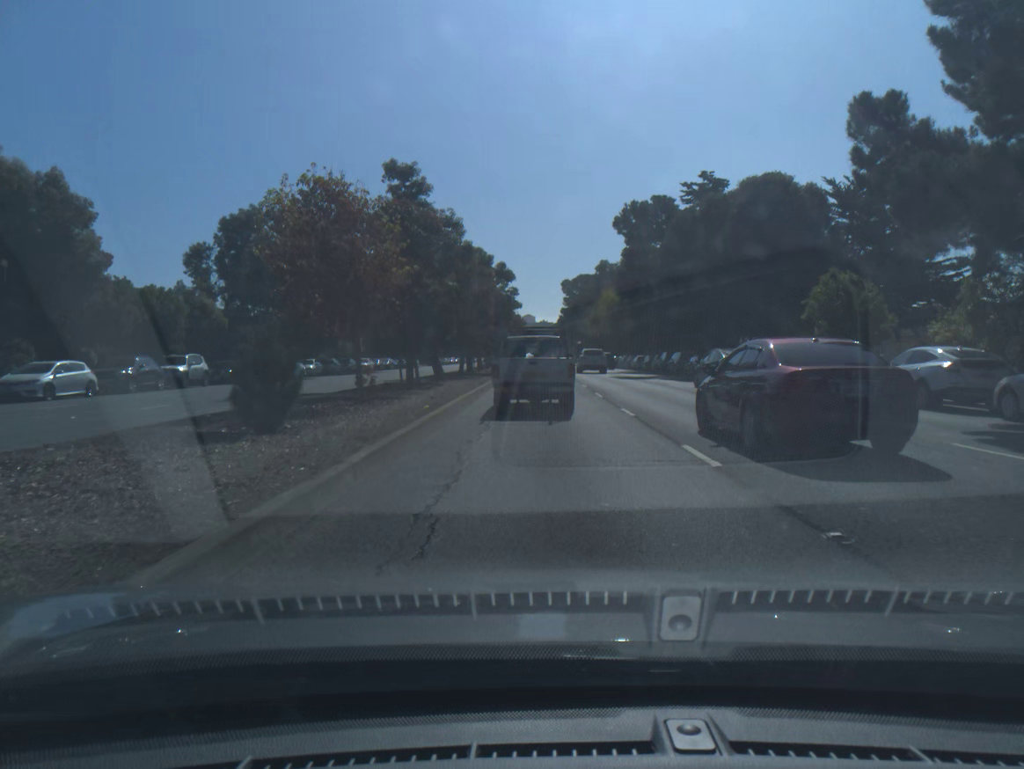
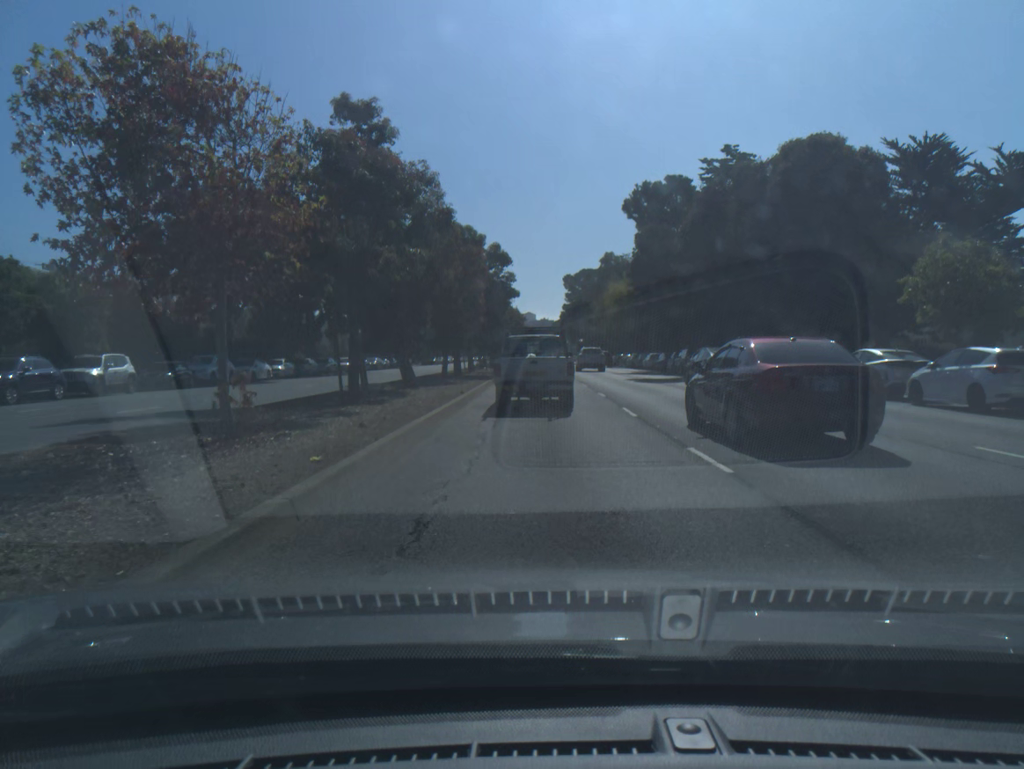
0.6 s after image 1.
(0.0, +7.9) m; 0°
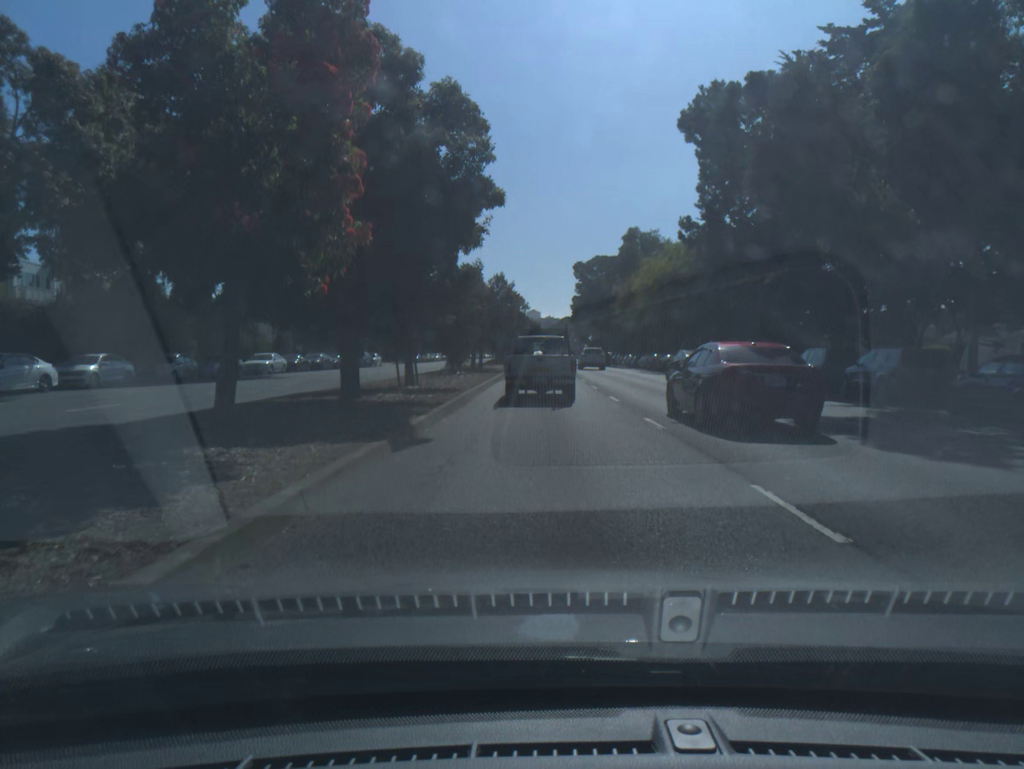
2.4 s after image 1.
(0.0, +24.2) m; 0°
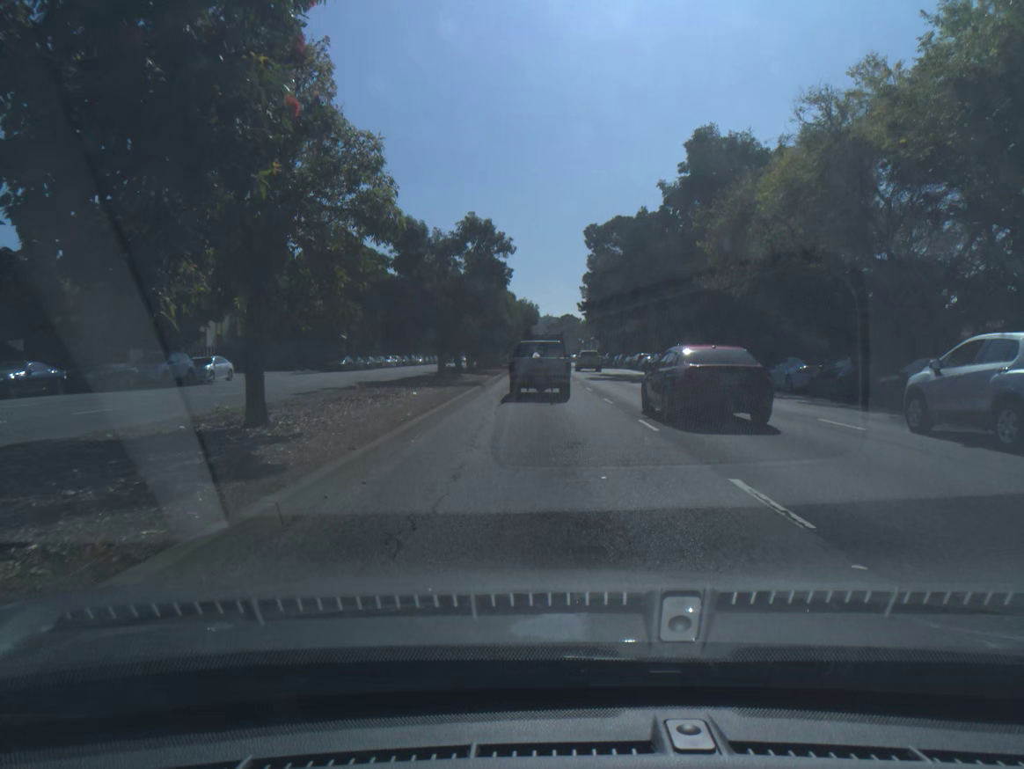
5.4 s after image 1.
(+0.1, +42.9) m; 0°
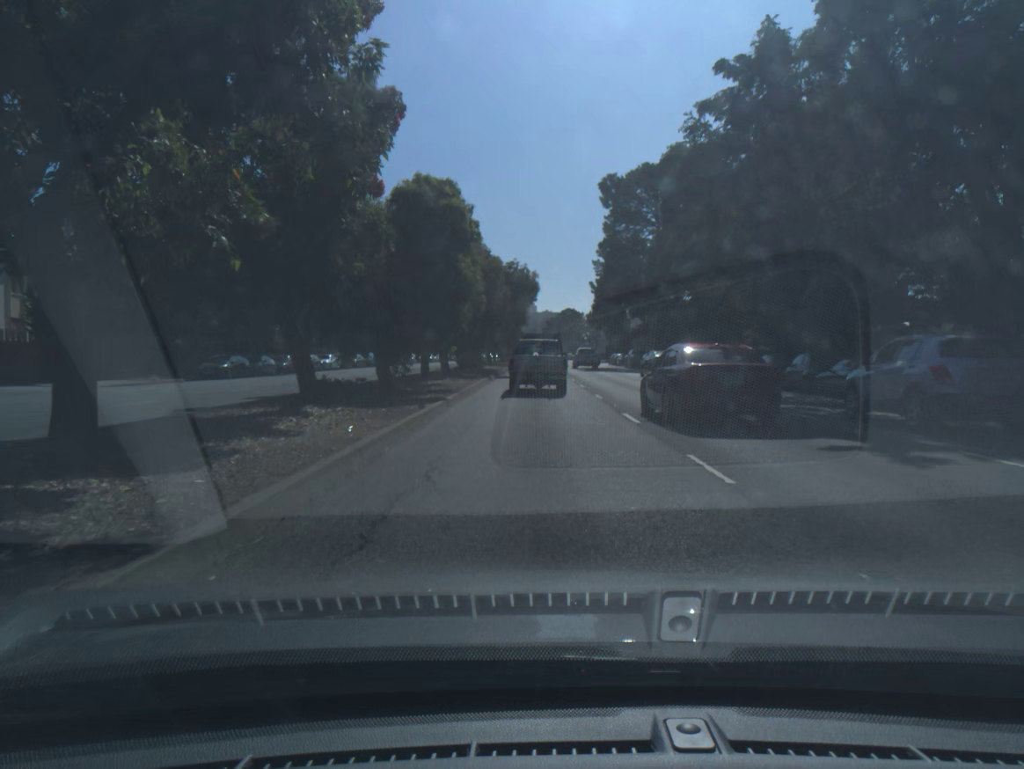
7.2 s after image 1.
(+0.1, +27.3) m; 0°
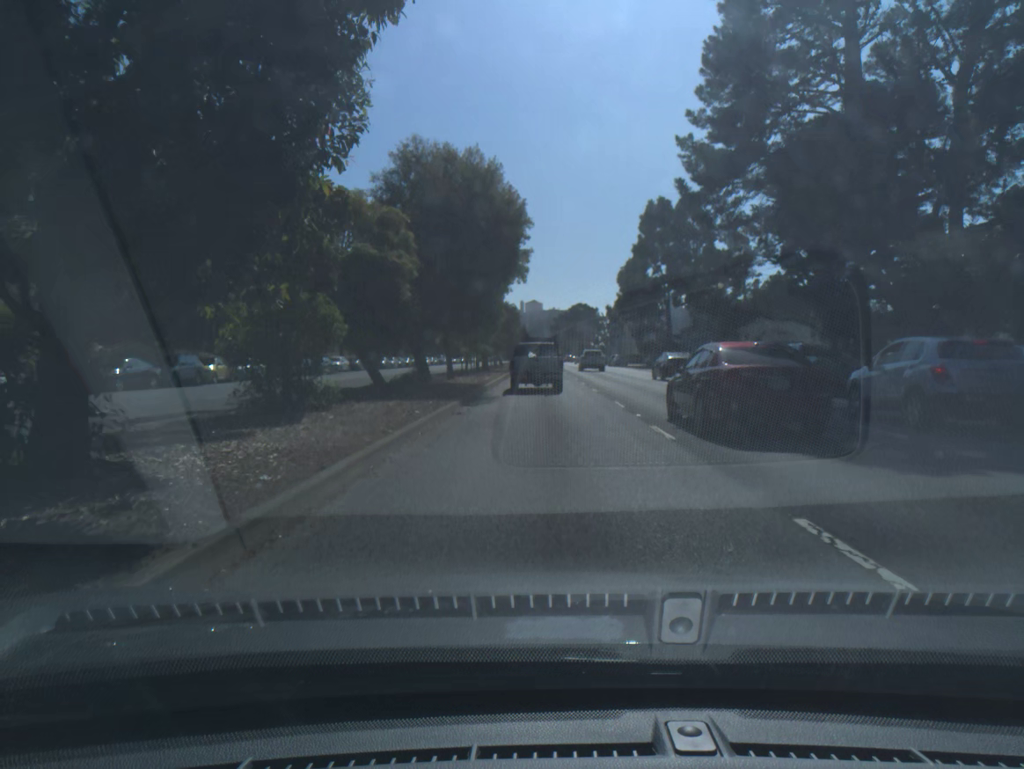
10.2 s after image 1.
(-0.1, +46.6) m; 0°
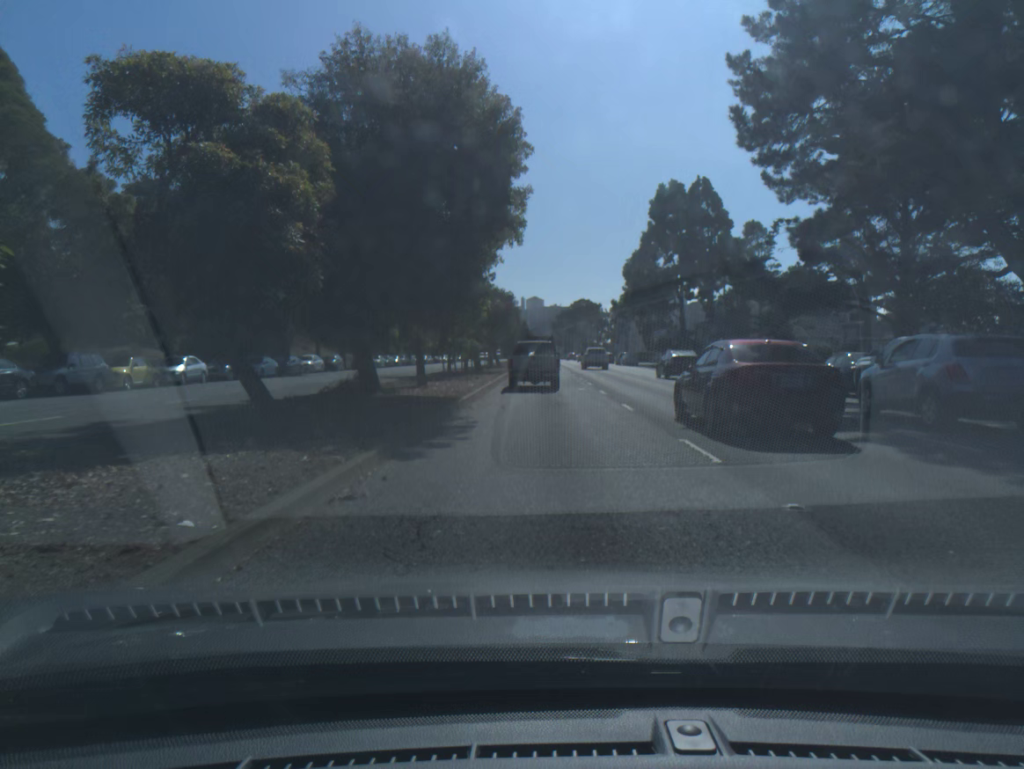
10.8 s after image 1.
(0.0, +9.3) m; 0°
